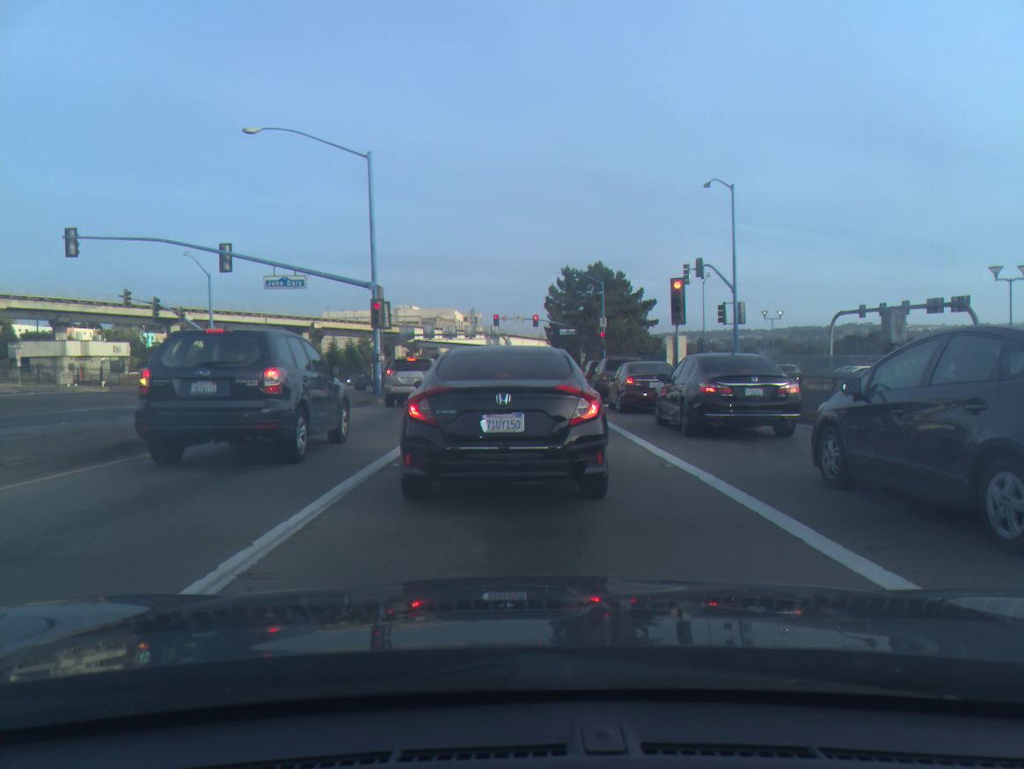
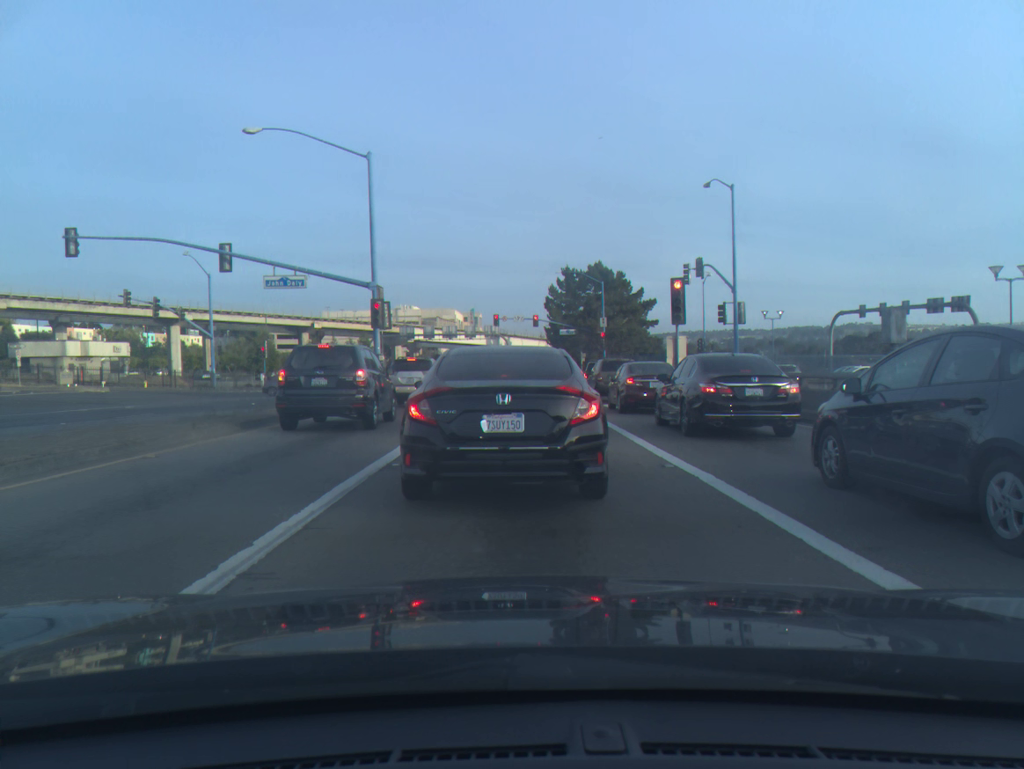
(0.0, 0.0) m; 0°
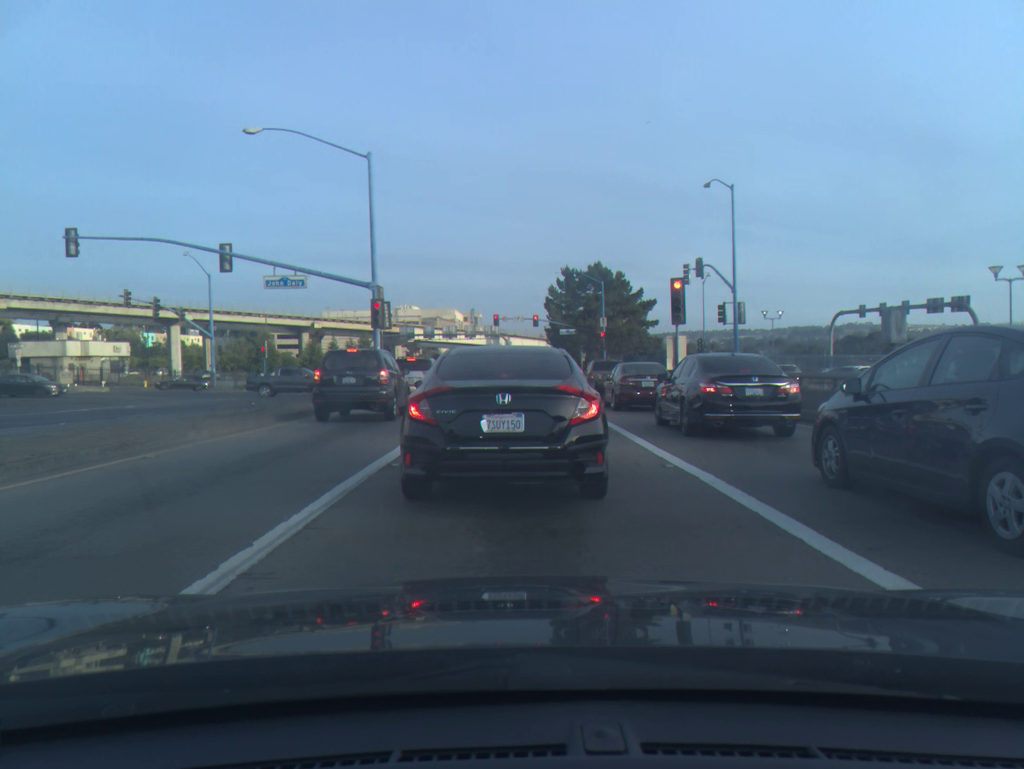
(0.0, 0.0) m; 0°
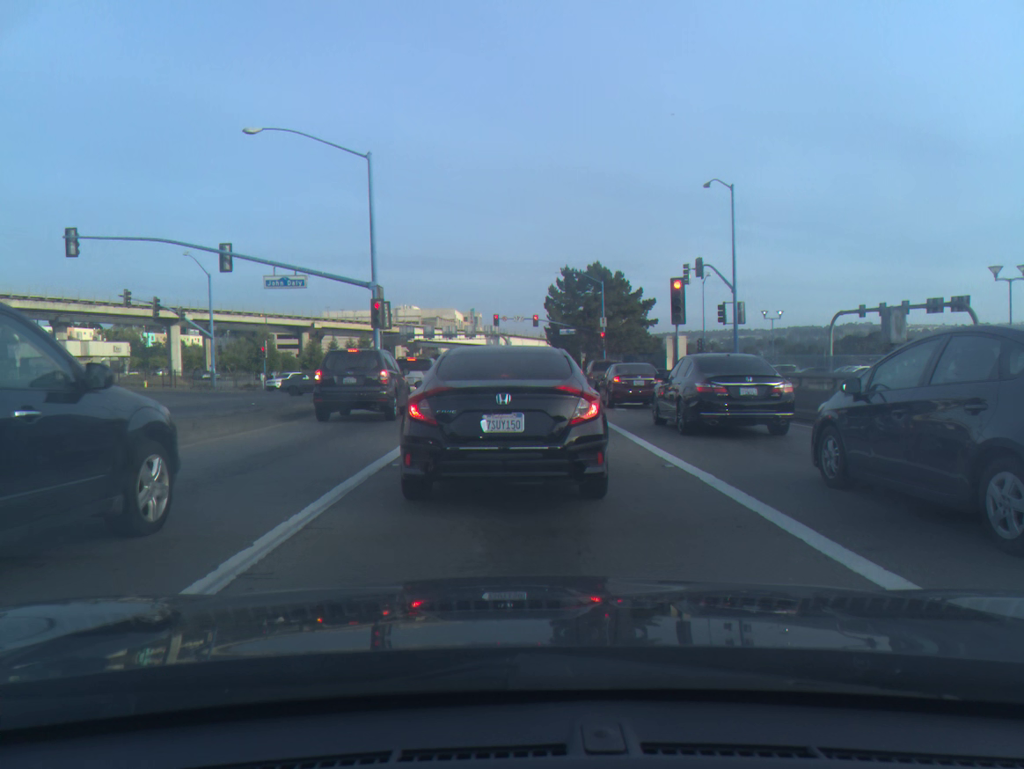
(0.0, 0.0) m; 0°
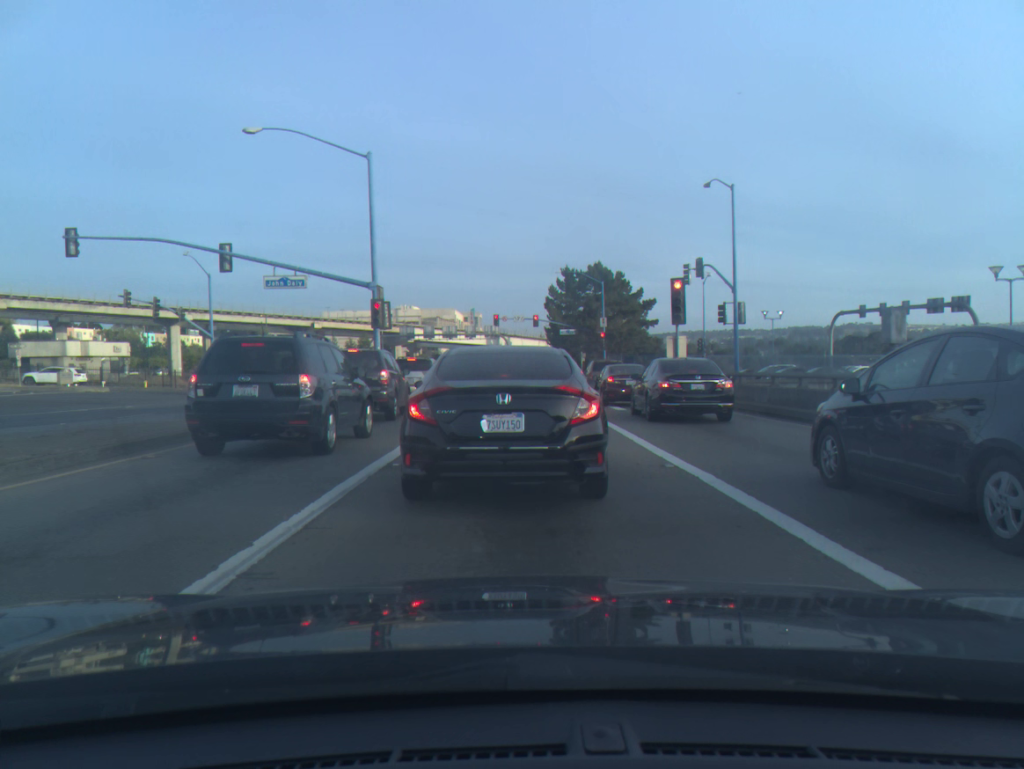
(0.0, -0.1) m; 0°
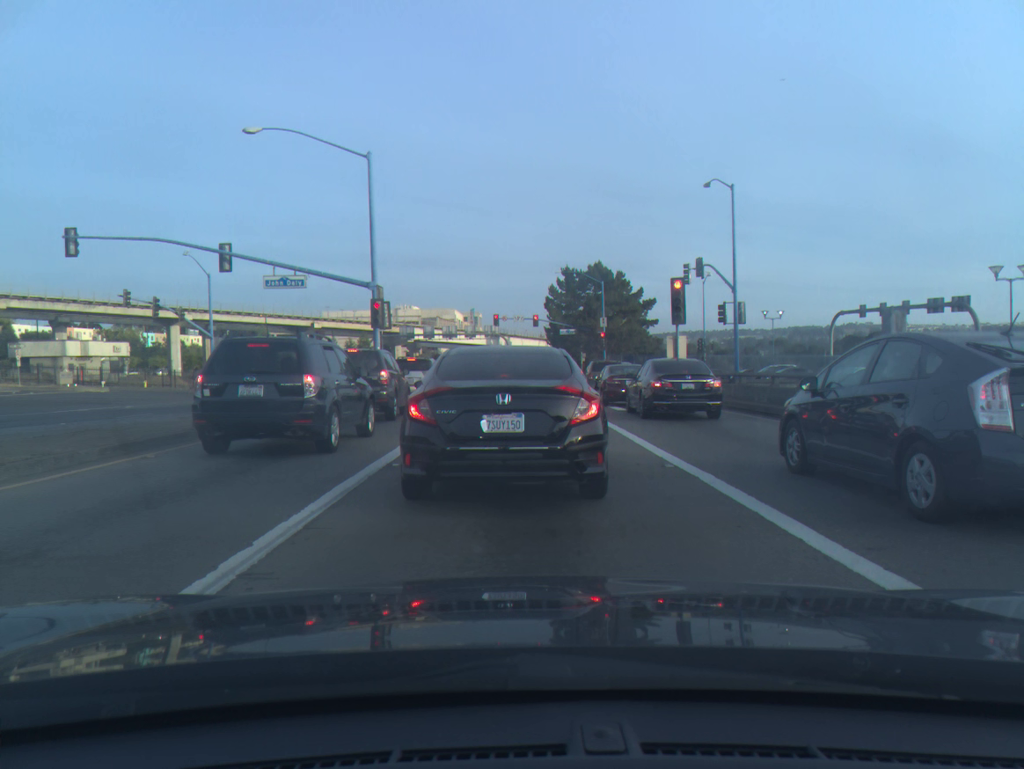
(0.0, 0.0) m; 0°
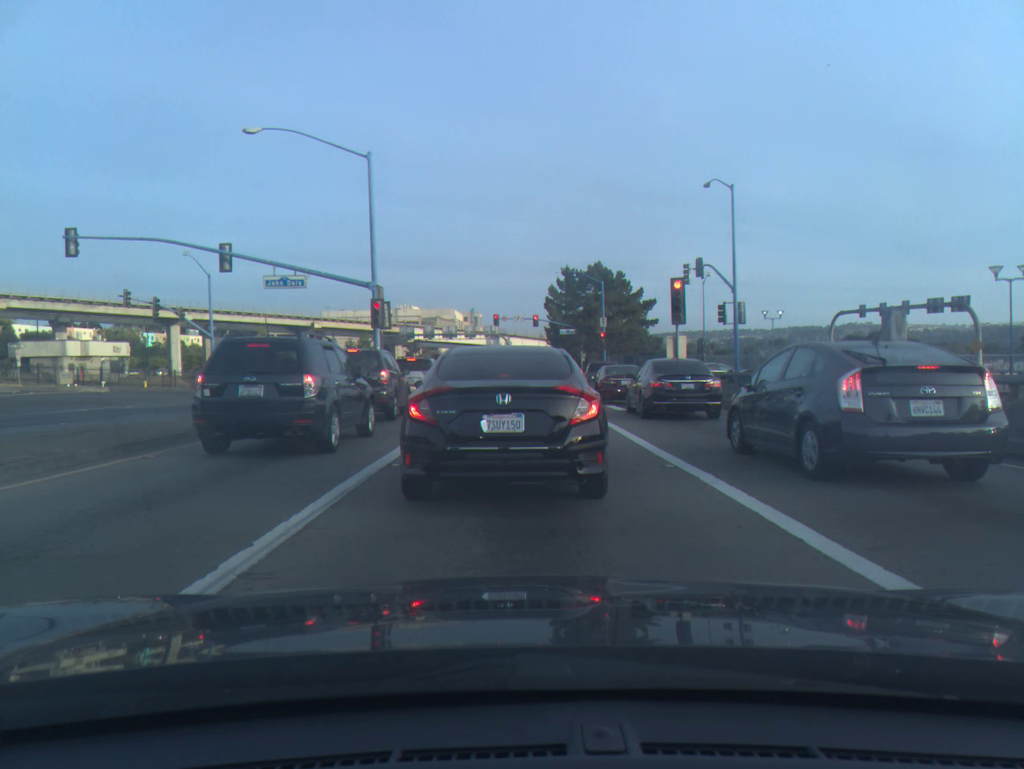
(0.0, 0.0) m; 0°
